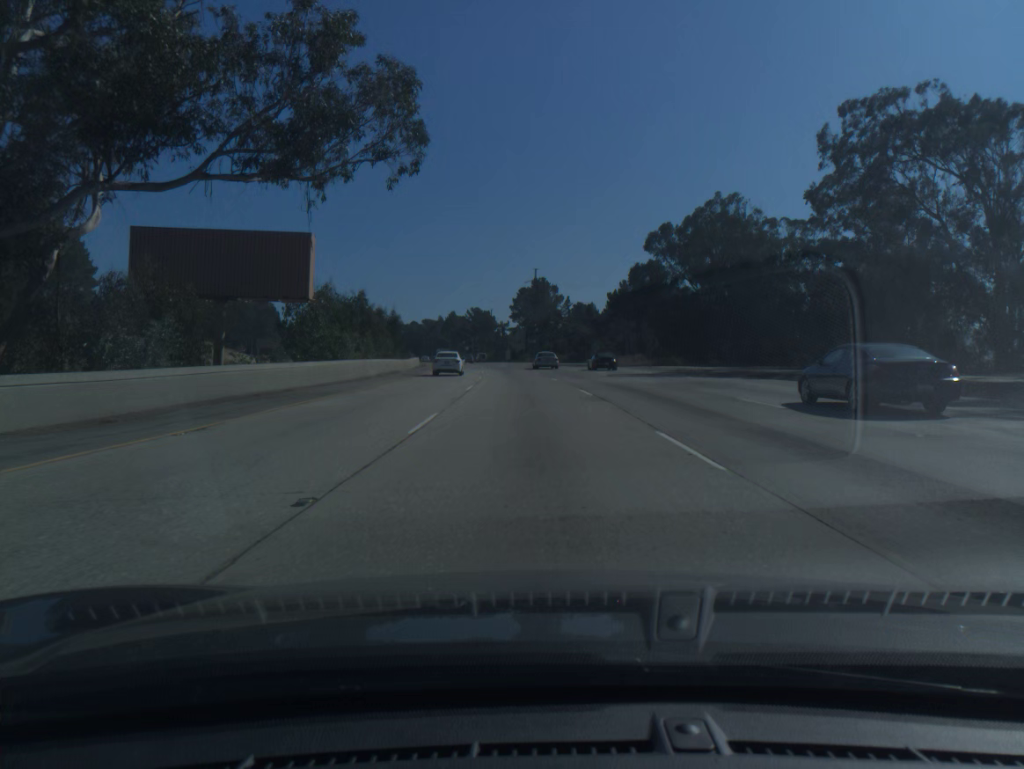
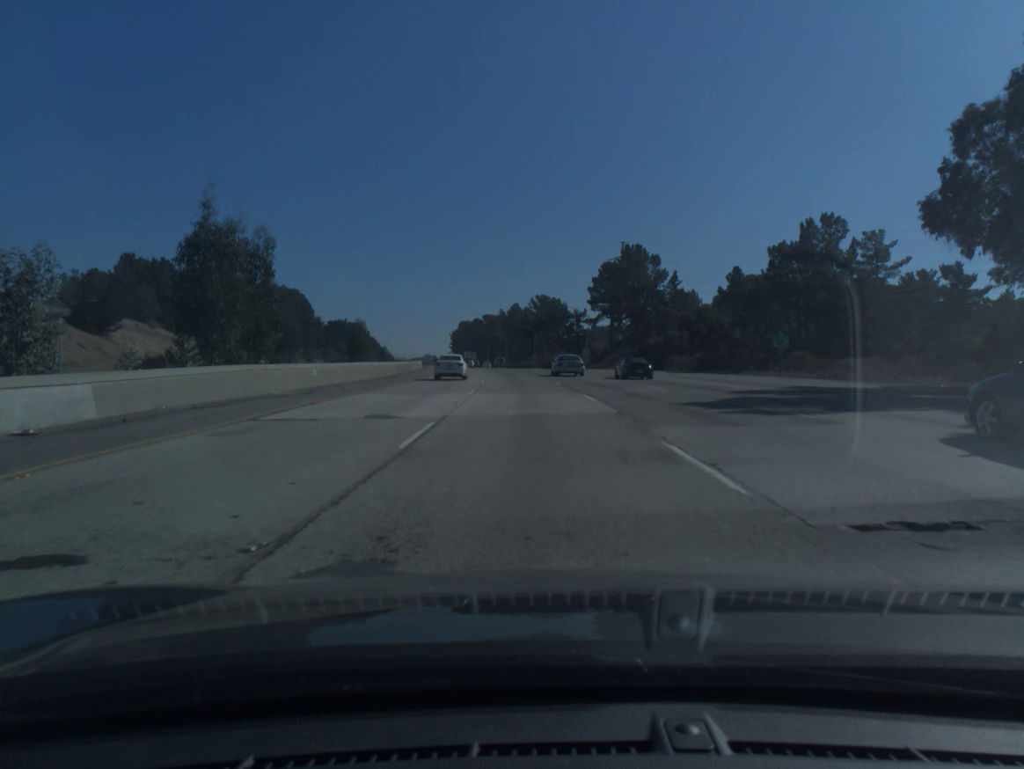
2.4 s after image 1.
(-3.2, +73.8) m; -5°
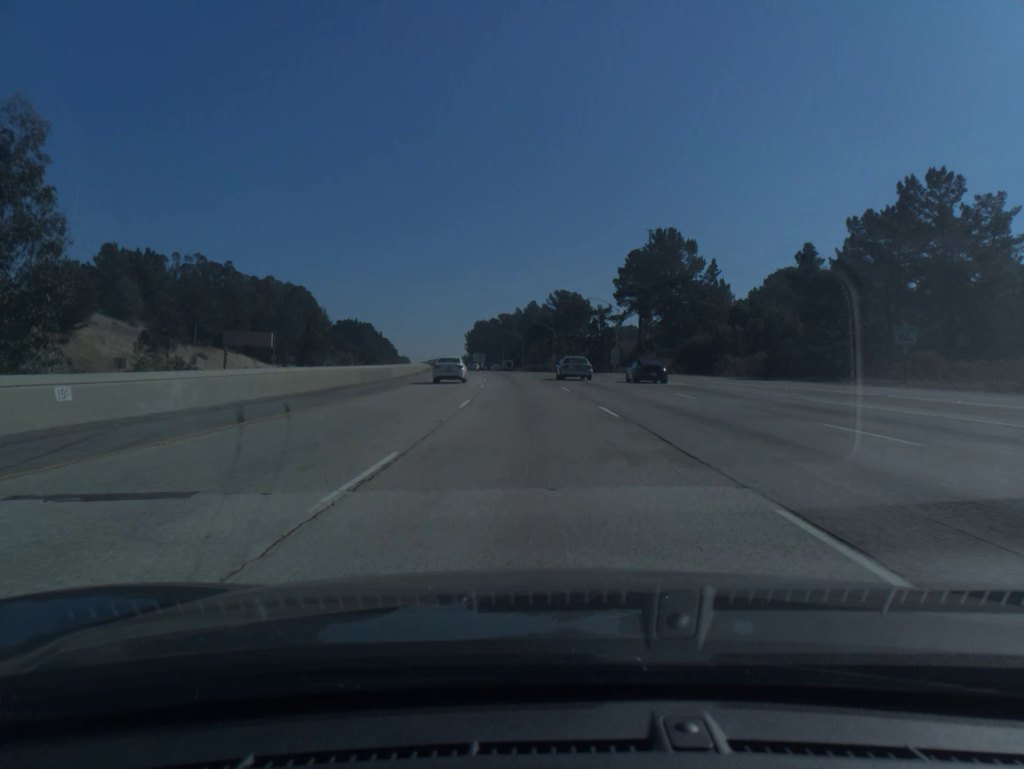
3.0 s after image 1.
(-0.2, +18.8) m; -1°
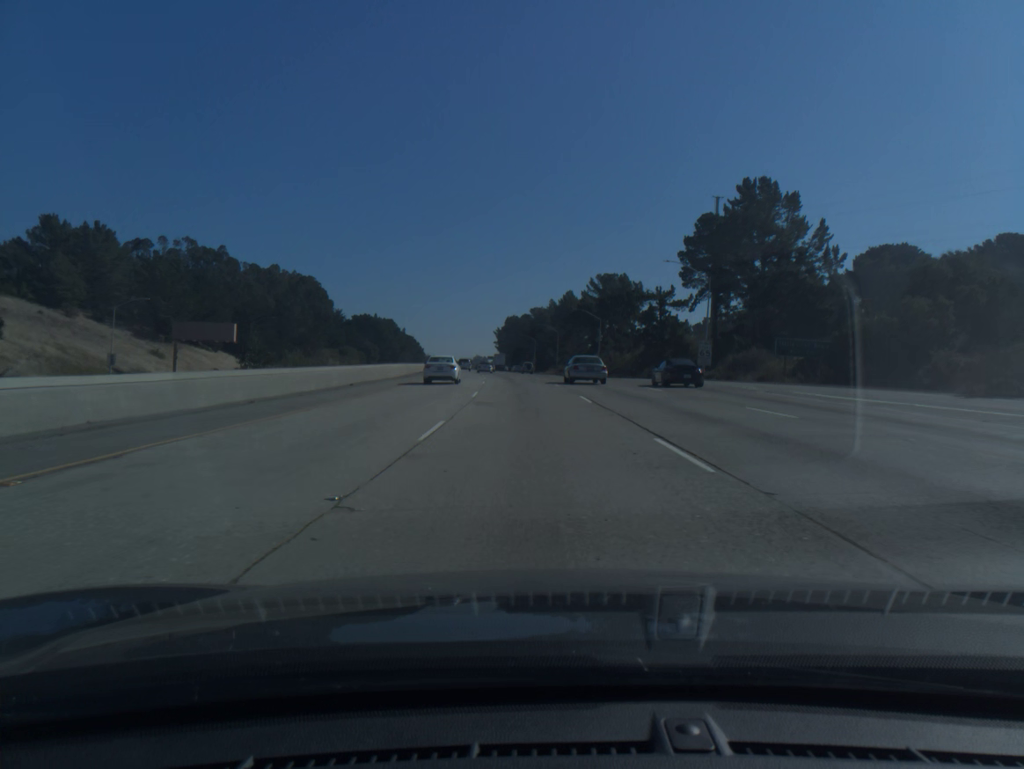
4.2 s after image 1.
(-0.9, +38.0) m; -2°
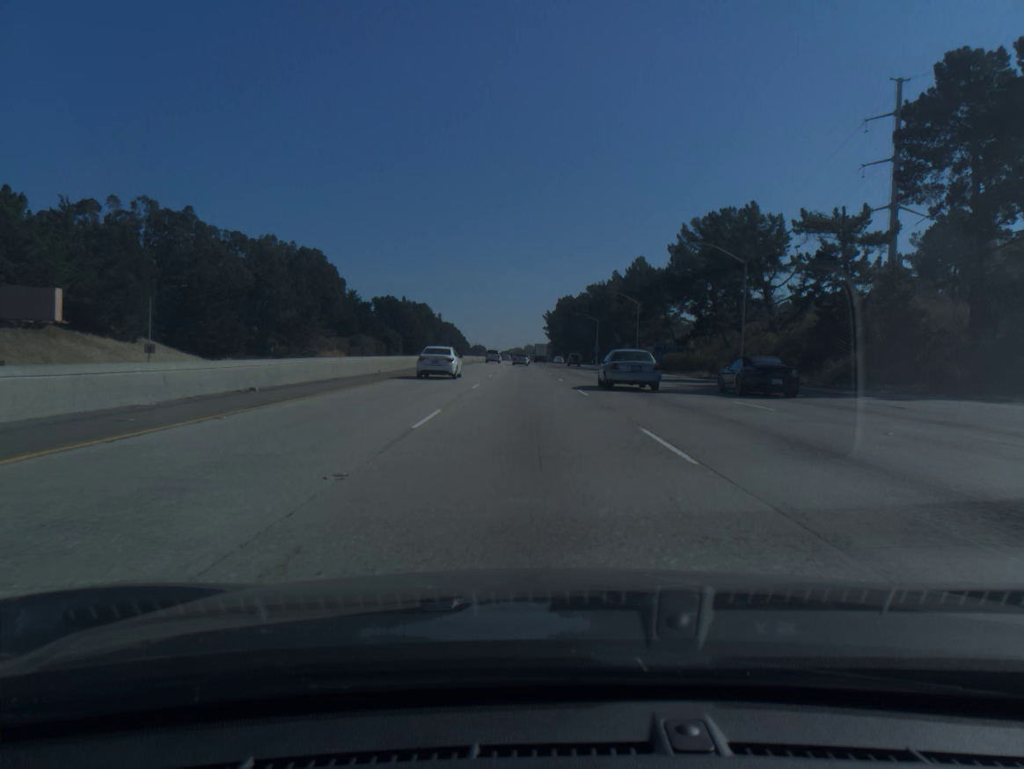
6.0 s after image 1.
(-1.9, +57.9) m; -4°
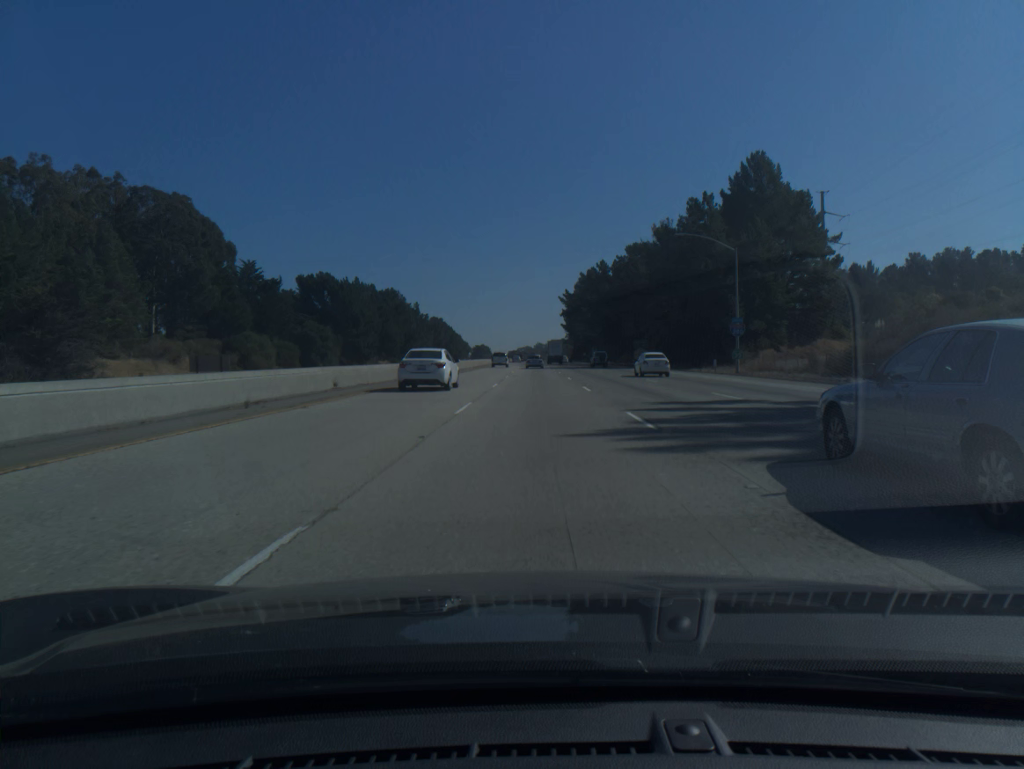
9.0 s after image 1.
(-1.8, +97.8) m; -1°
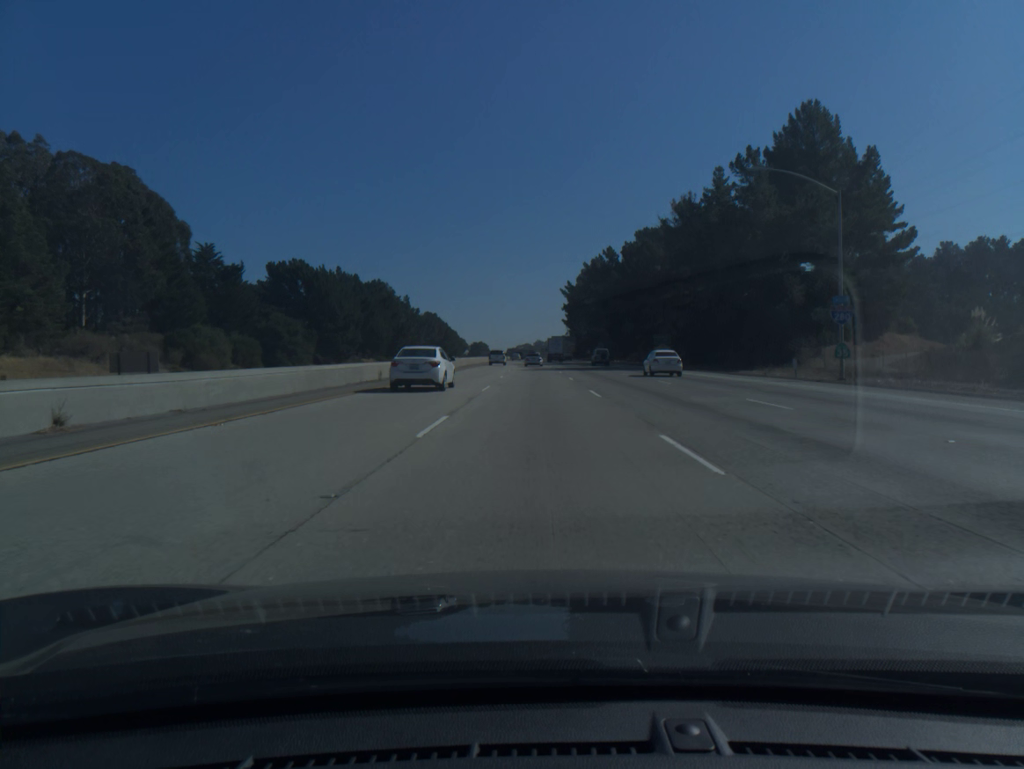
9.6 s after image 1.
(0.0, +19.4) m; 0°
